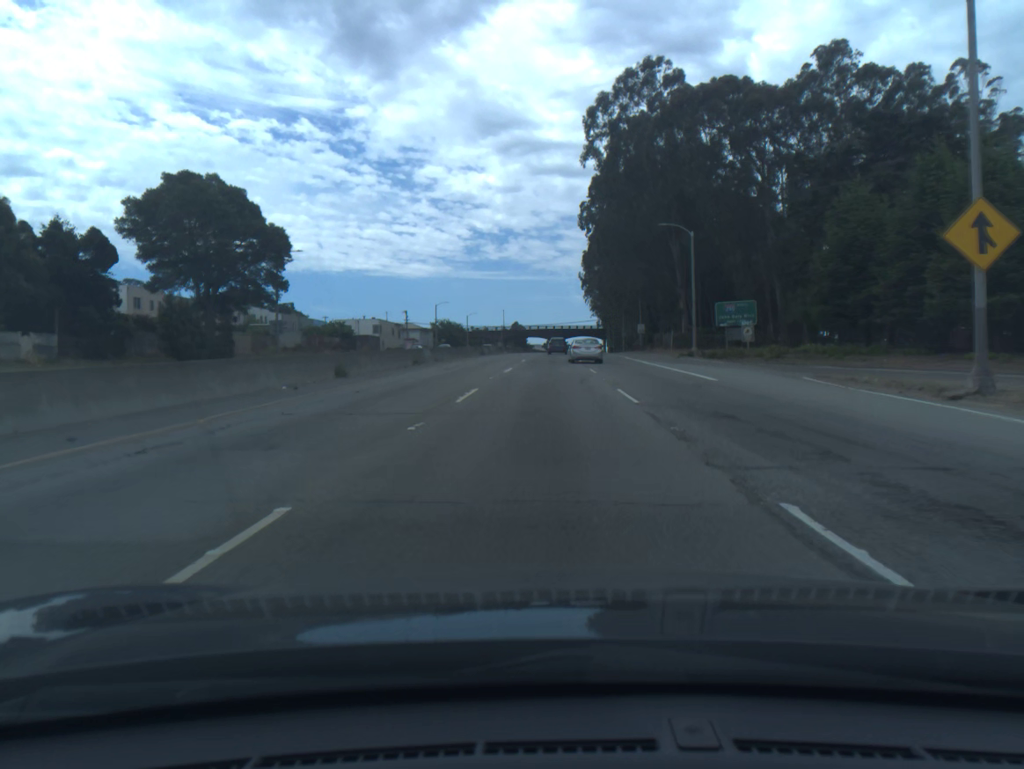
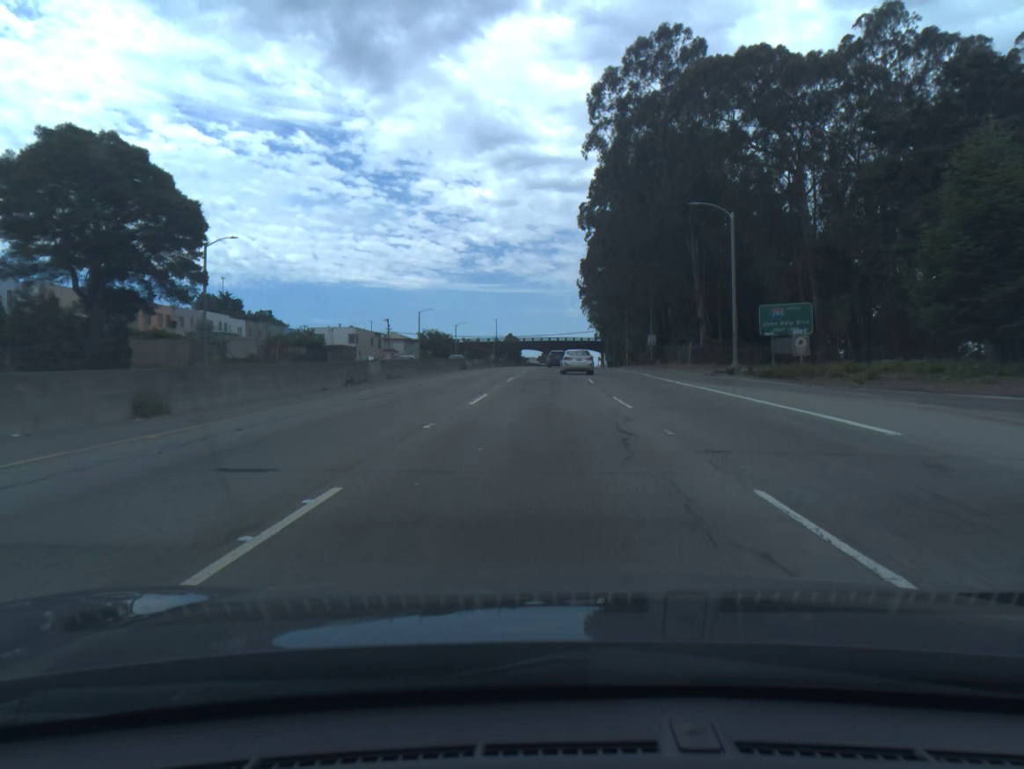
(0.0, +13.5) m; 0°
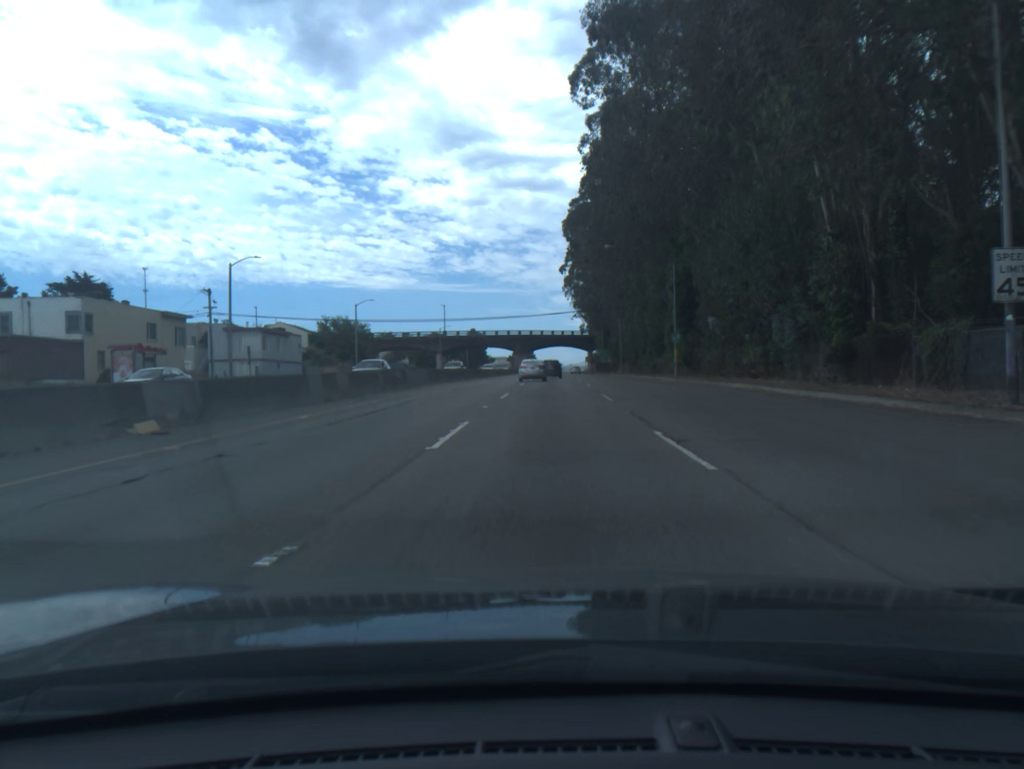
(+1.3, +67.1) m; +2°
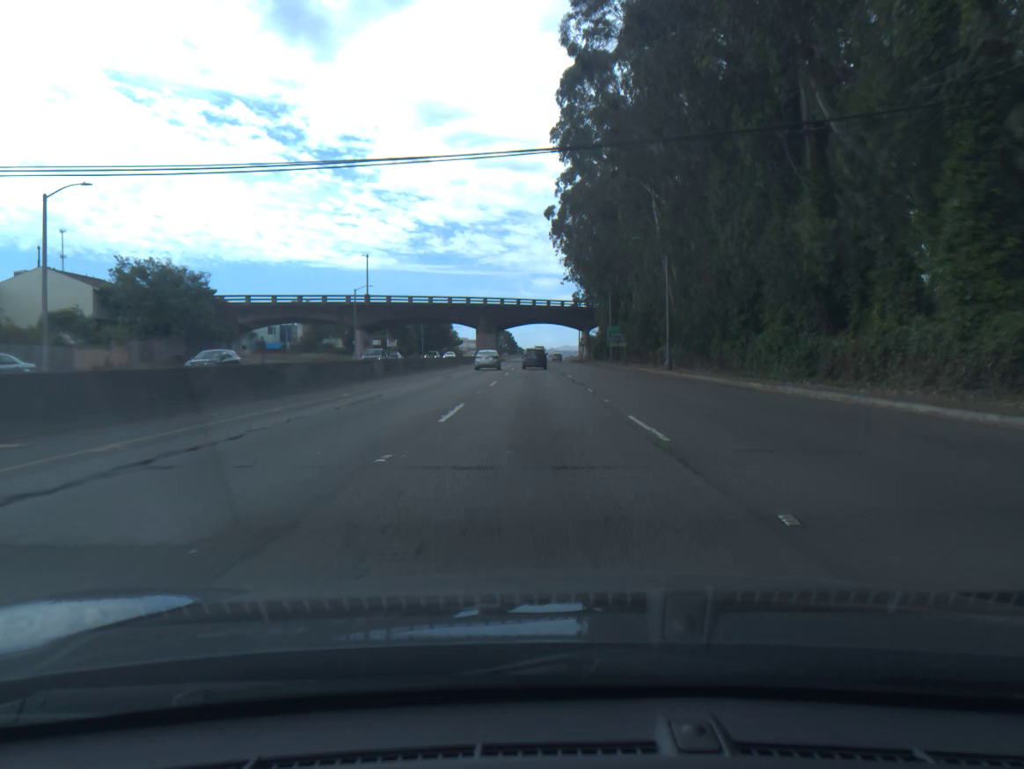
(+0.9, +54.9) m; +1°
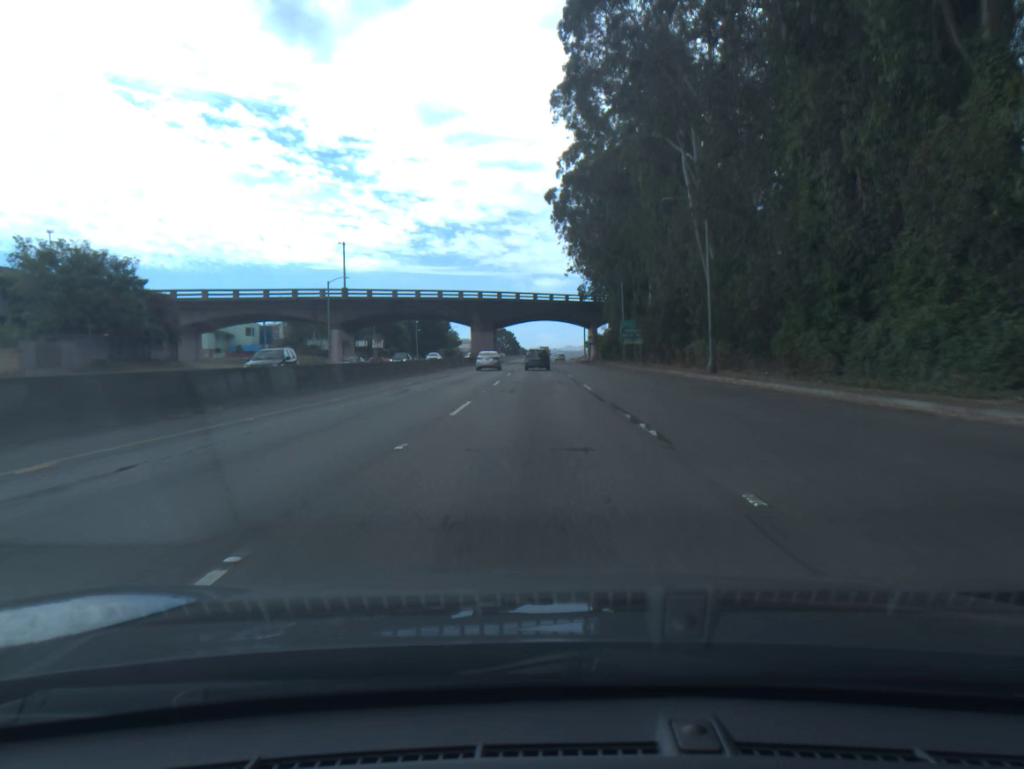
(0.0, +13.6) m; 0°
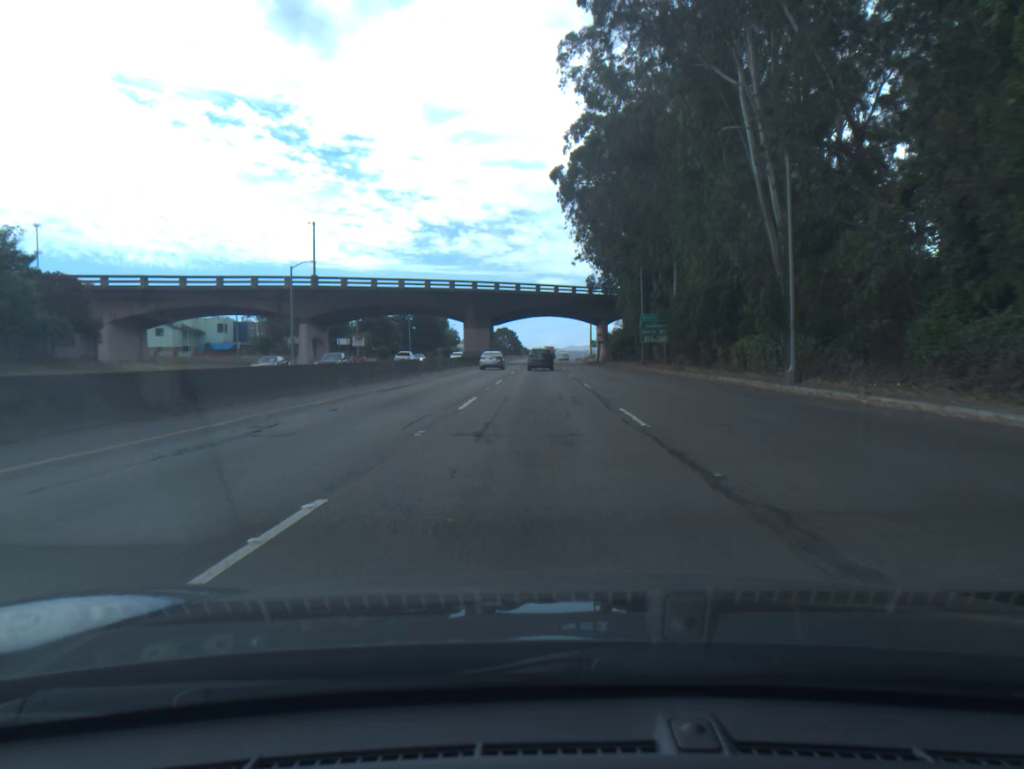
(0.0, +13.5) m; 0°
